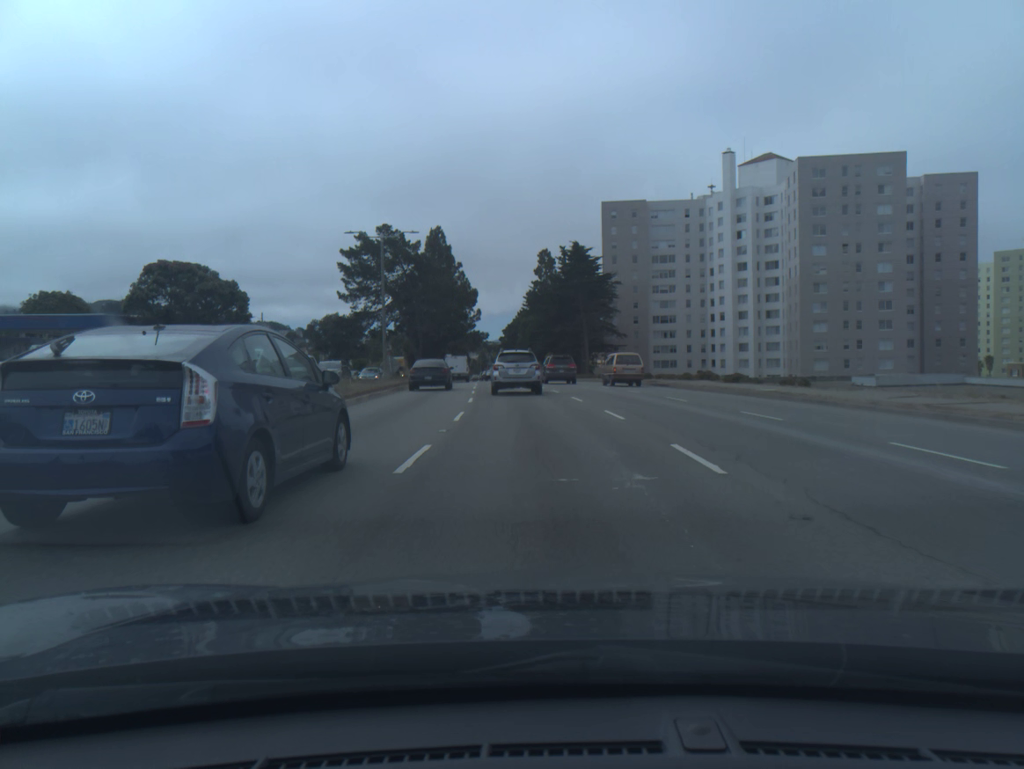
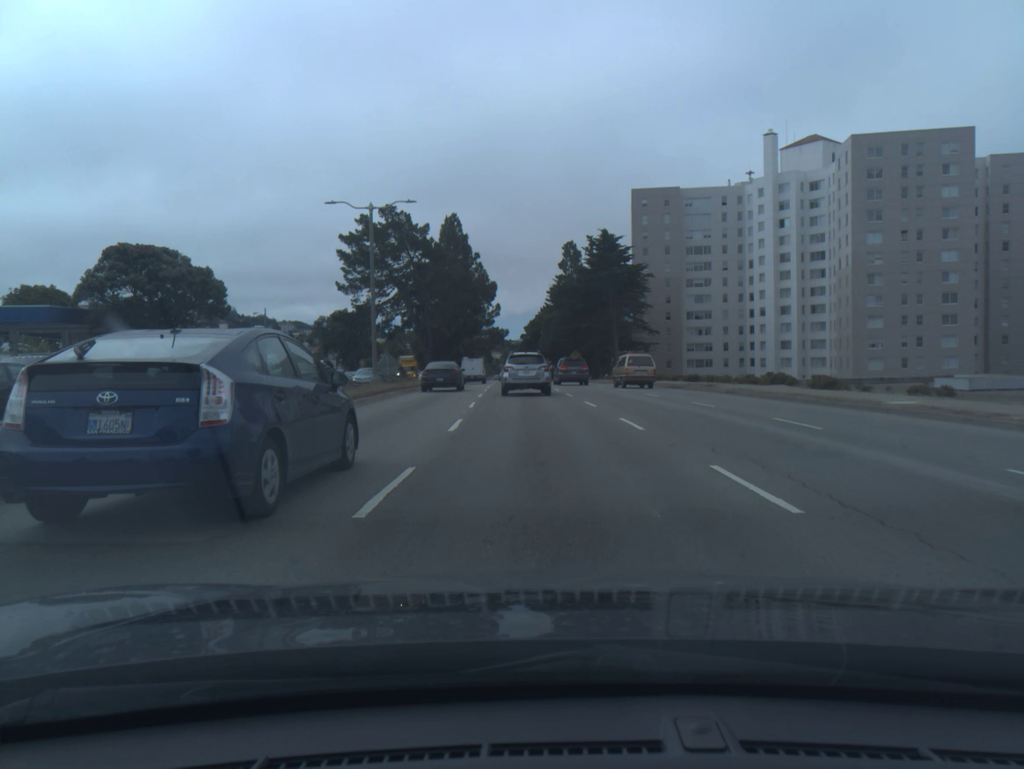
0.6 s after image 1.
(-0.1, +9.5) m; -2°
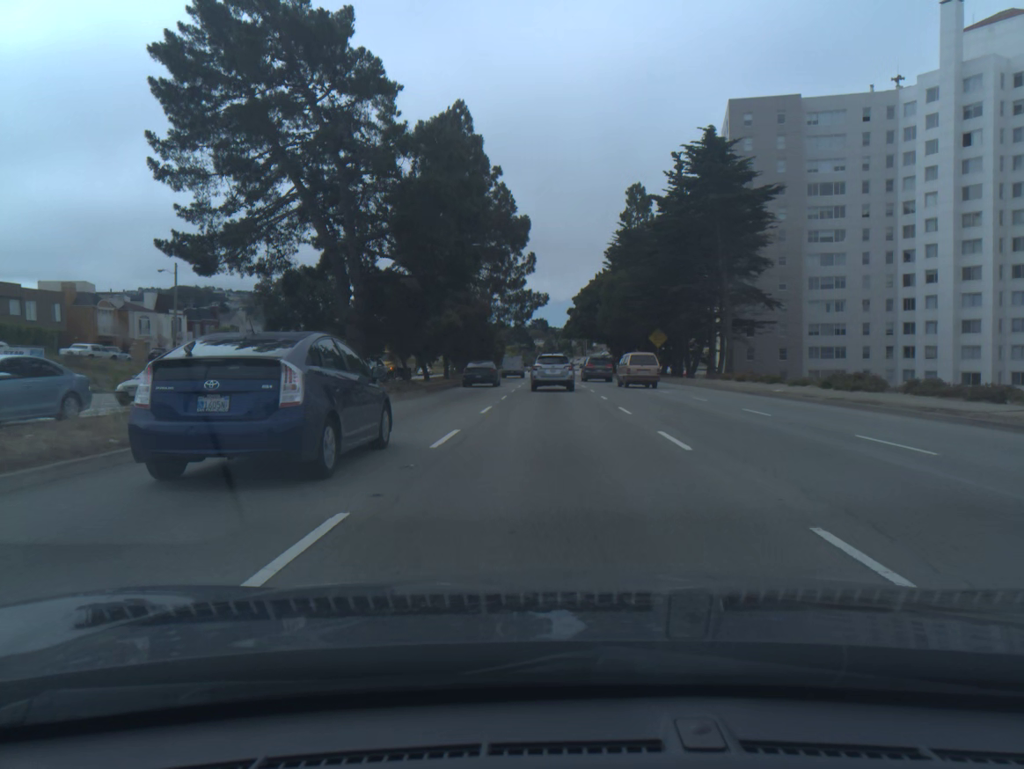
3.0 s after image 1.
(-1.3, +40.1) m; -3°
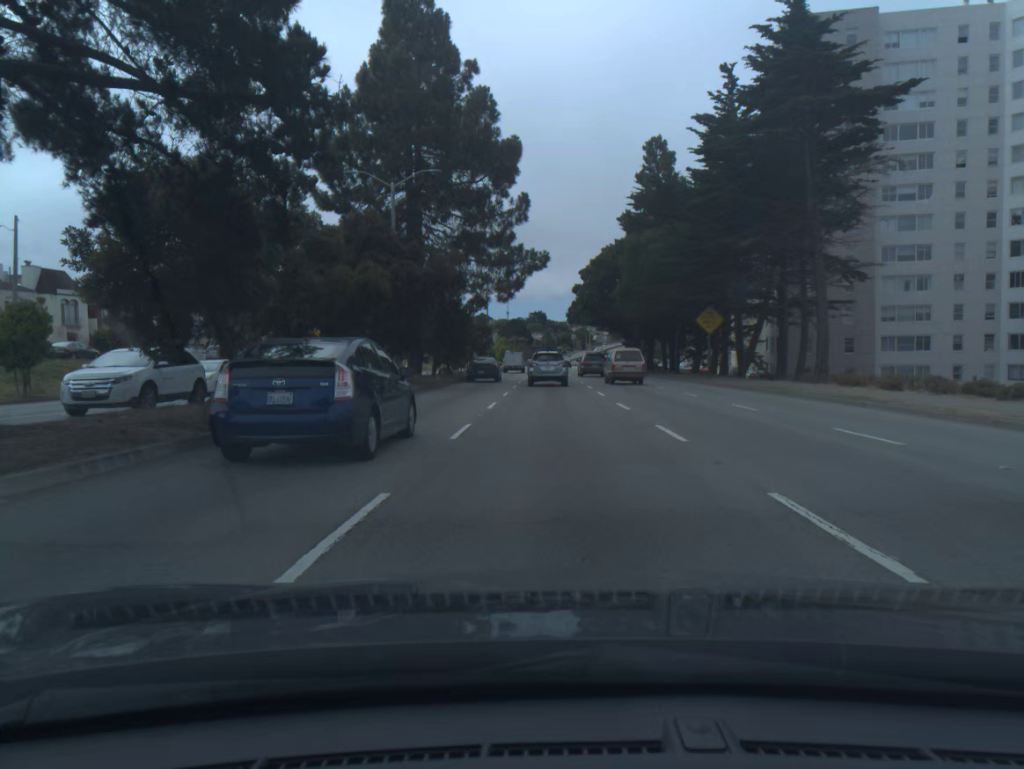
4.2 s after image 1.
(0.0, +21.1) m; 0°
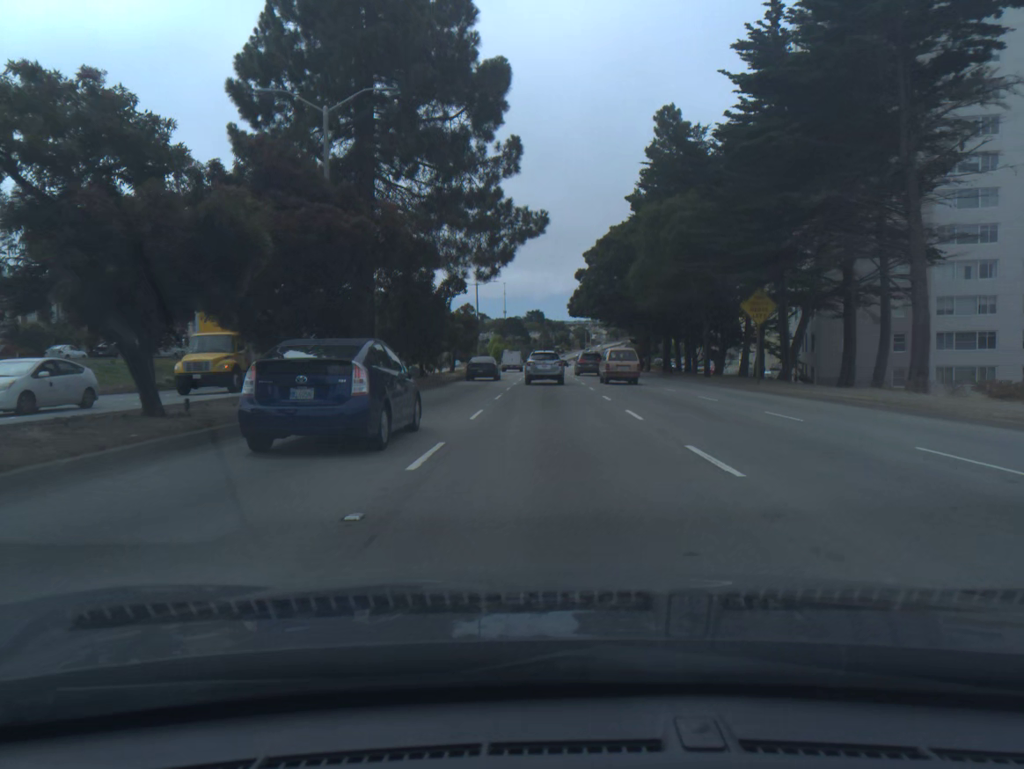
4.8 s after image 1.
(0.0, +10.9) m; 0°
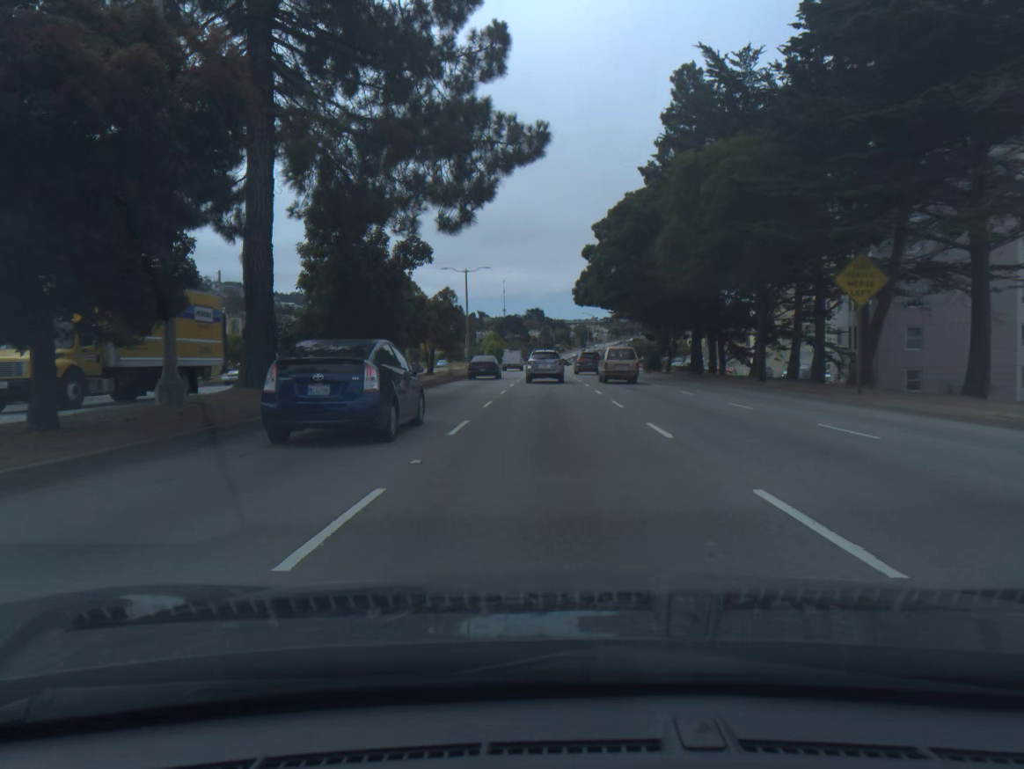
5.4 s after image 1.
(0.0, +11.1) m; 0°
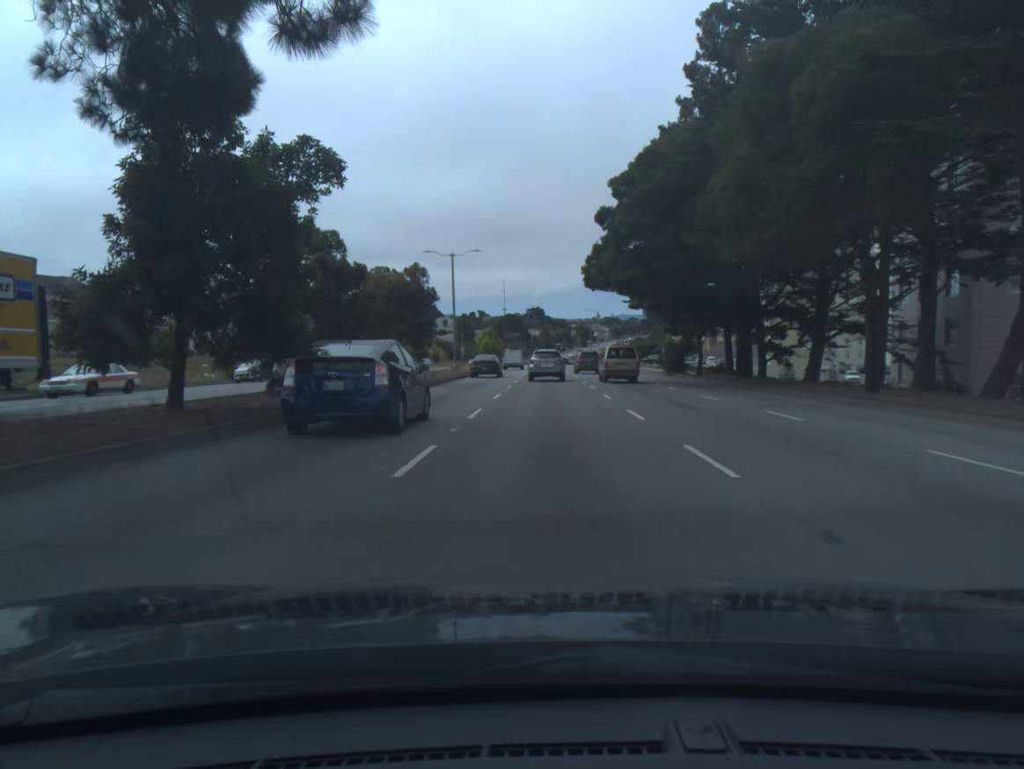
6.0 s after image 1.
(0.0, +11.3) m; 0°
